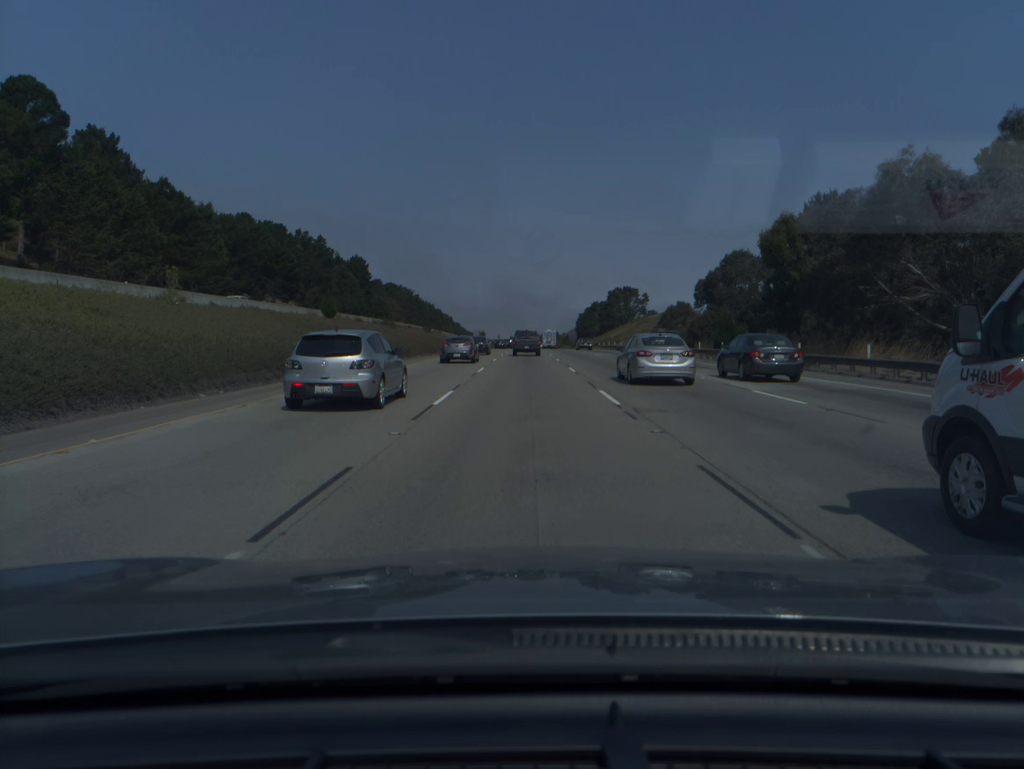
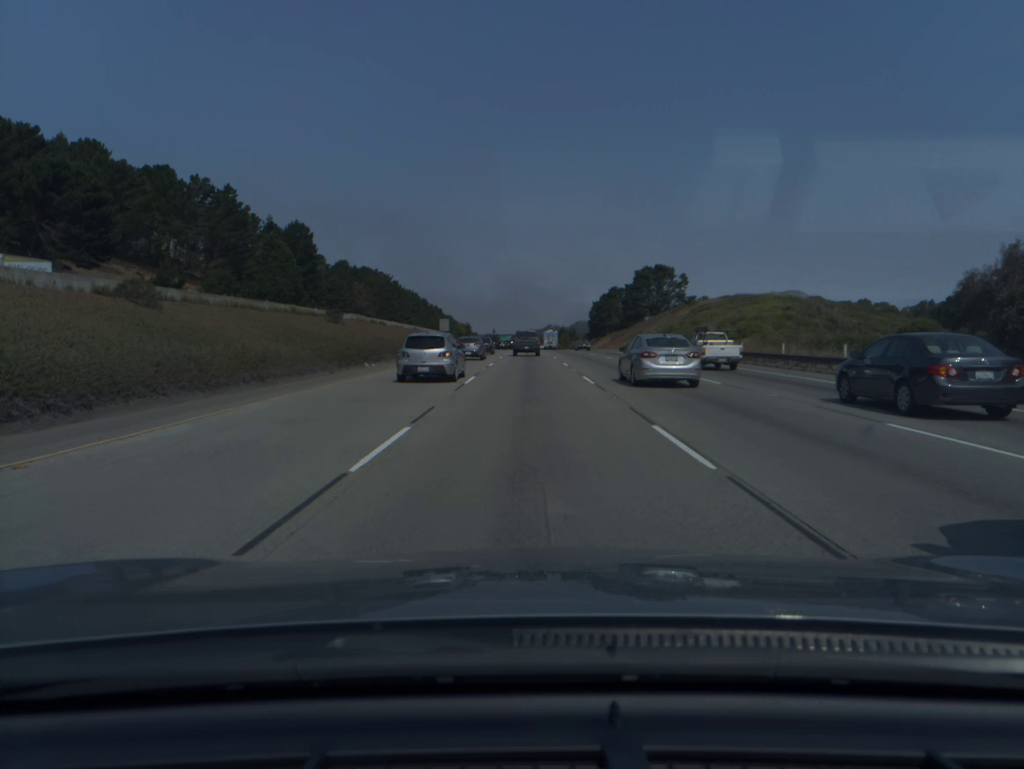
(-0.1, +65.6) m; 0°
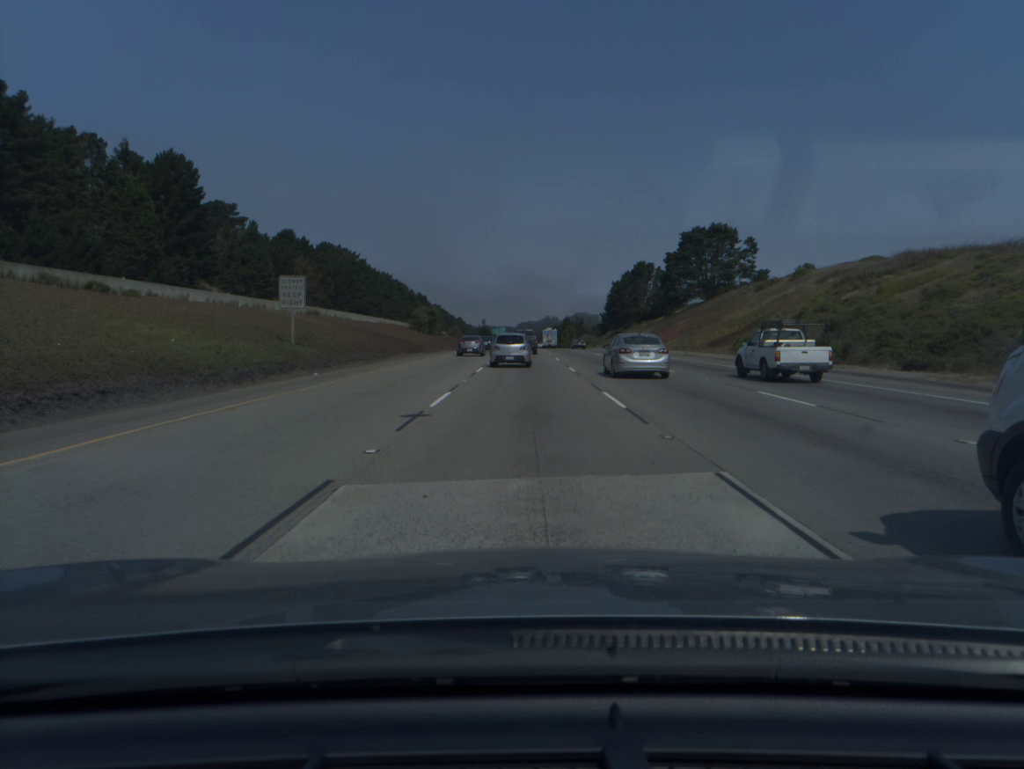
(+0.1, +66.4) m; 0°
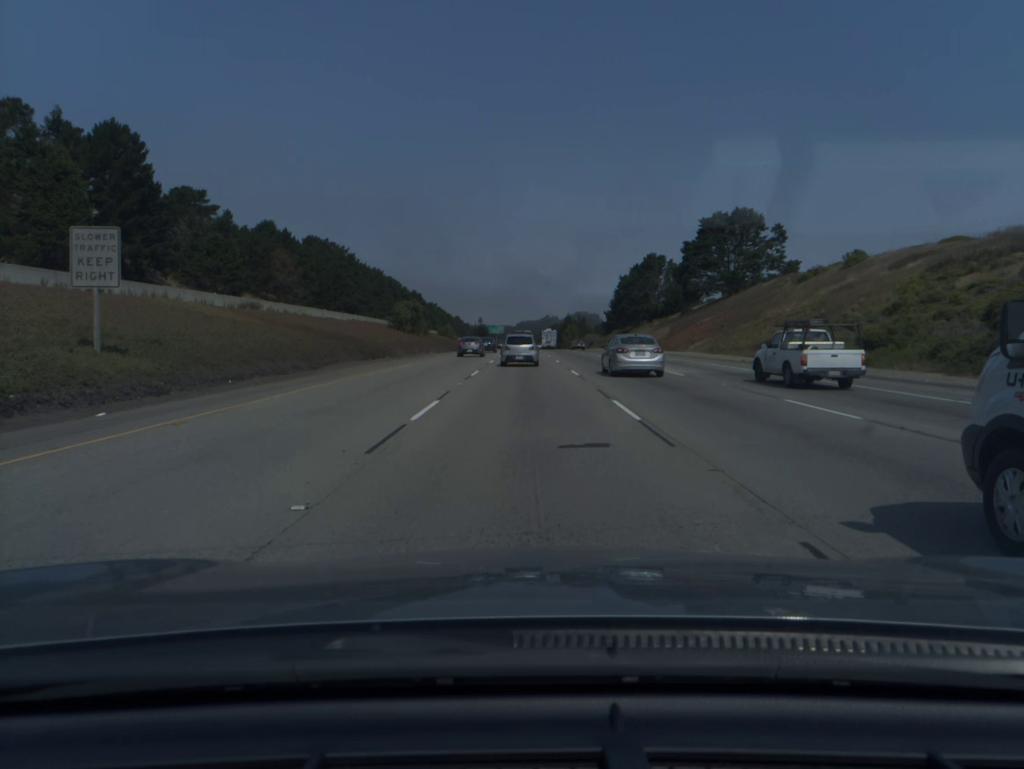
(0.0, +16.7) m; 0°
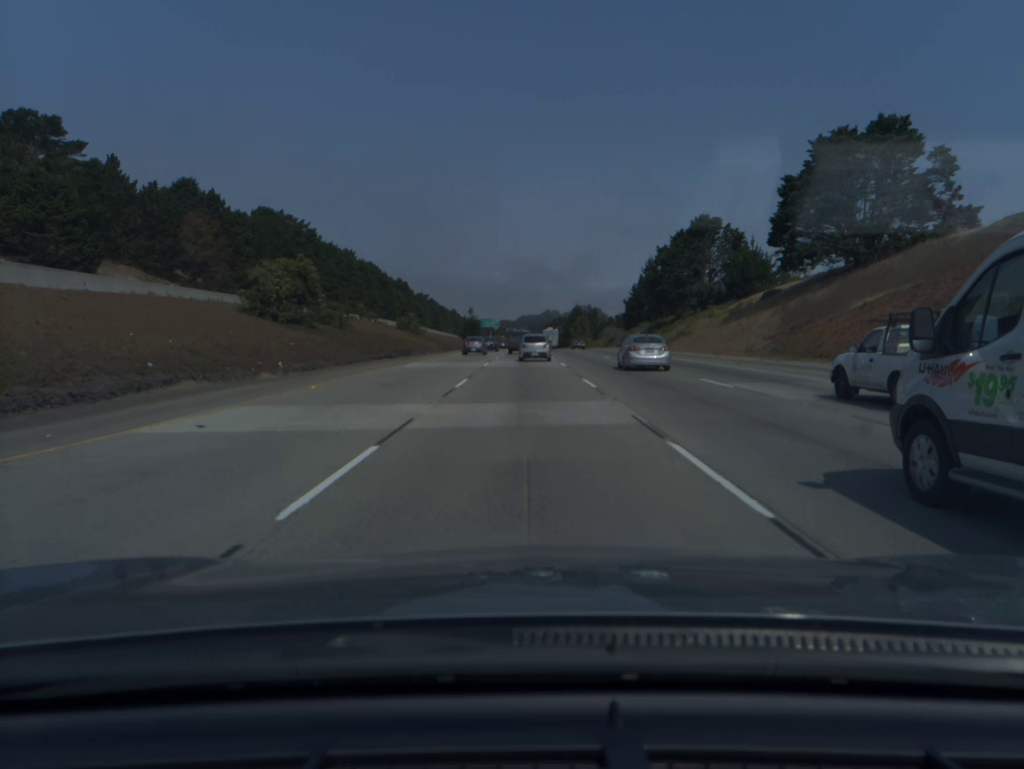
(0.0, +50.5) m; 0°
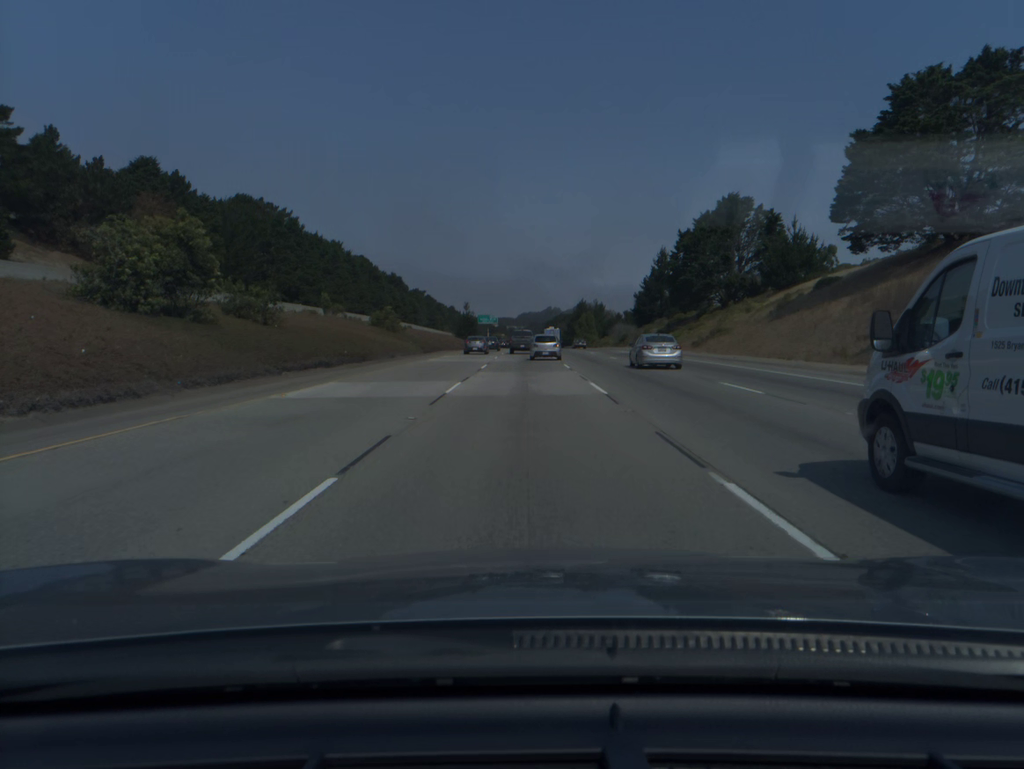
(0.0, +17.0) m; 0°
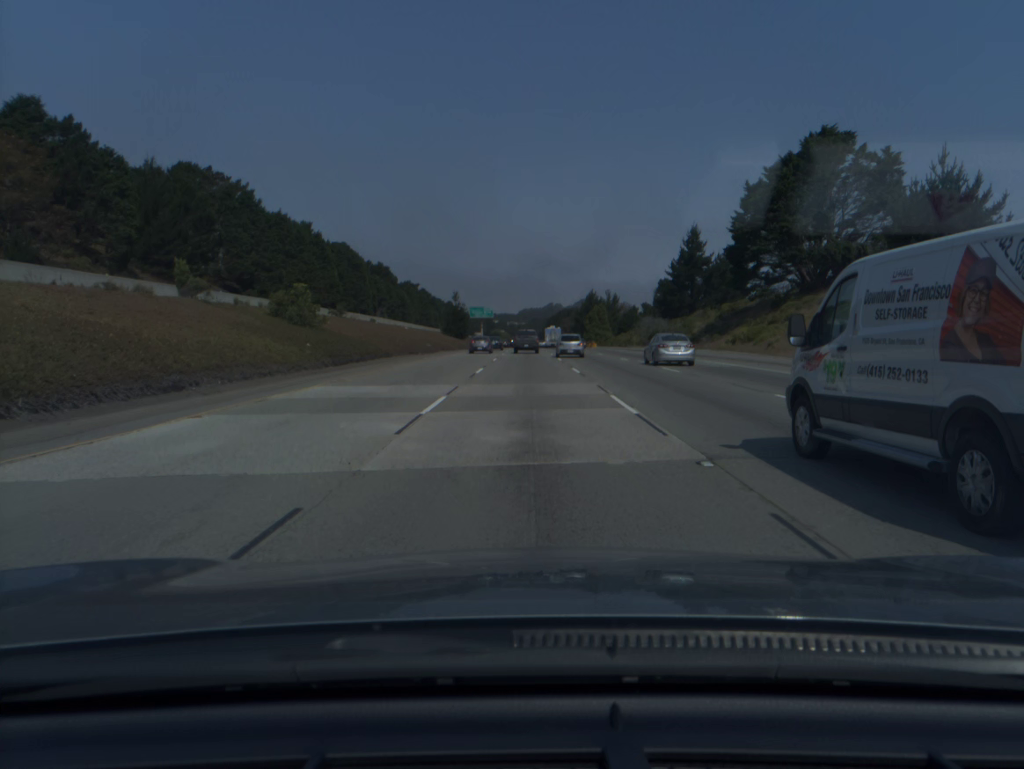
(0.0, +34.2) m; 0°
